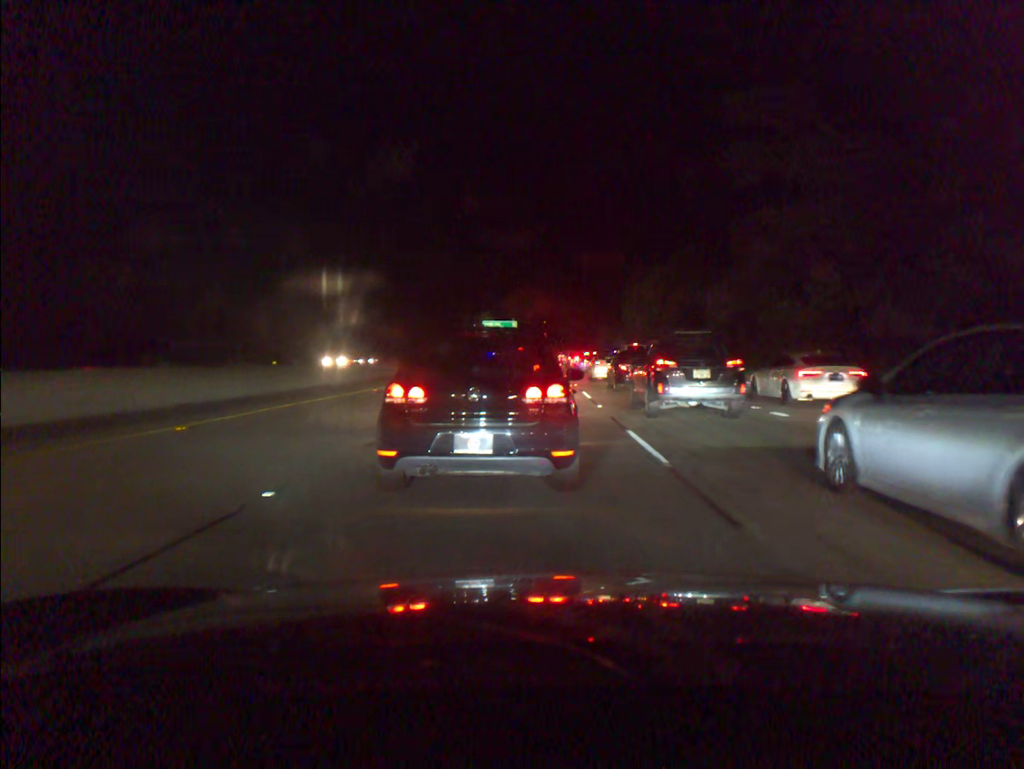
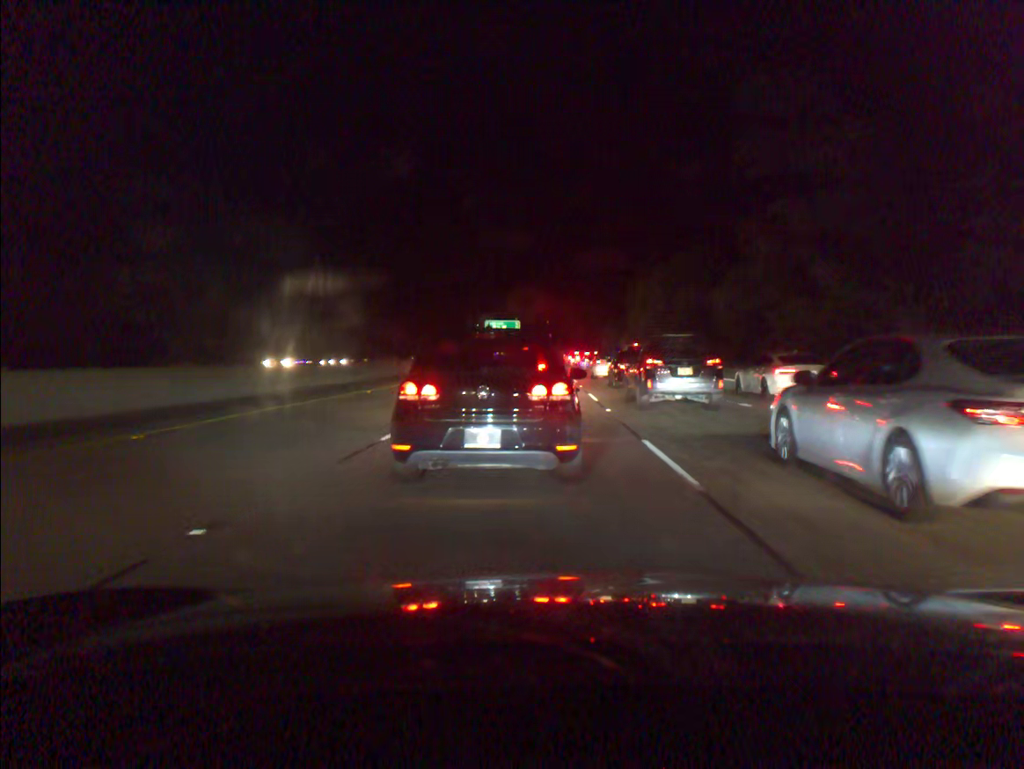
(0.0, +1.5) m; 0°
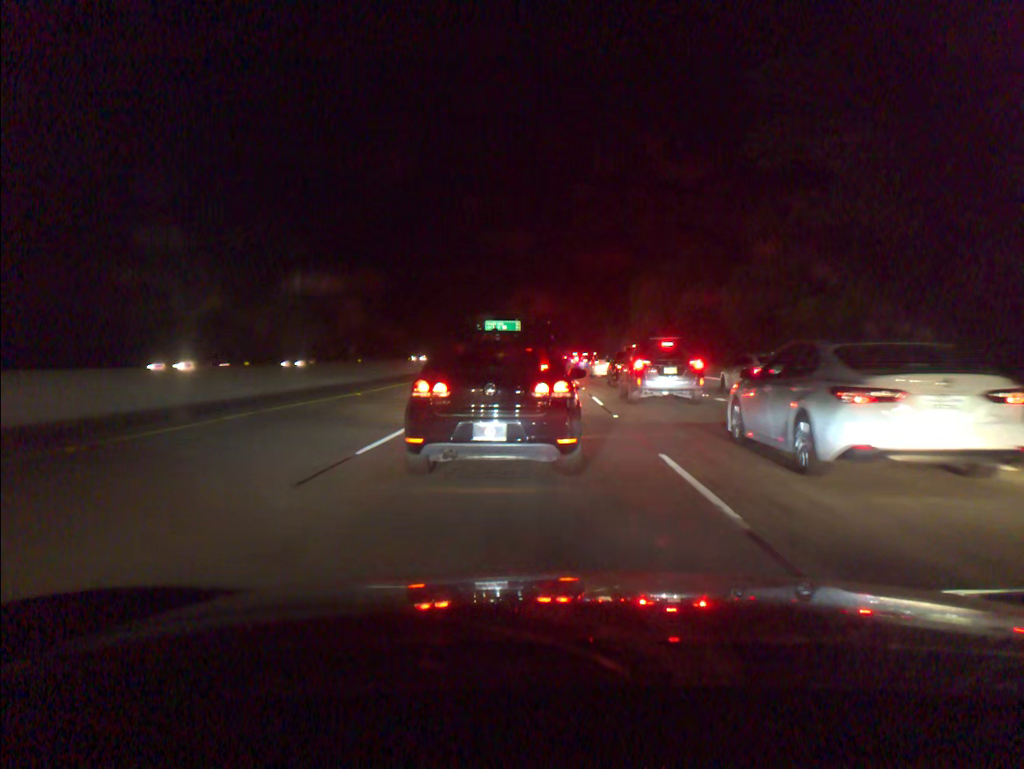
(0.0, +1.5) m; 0°
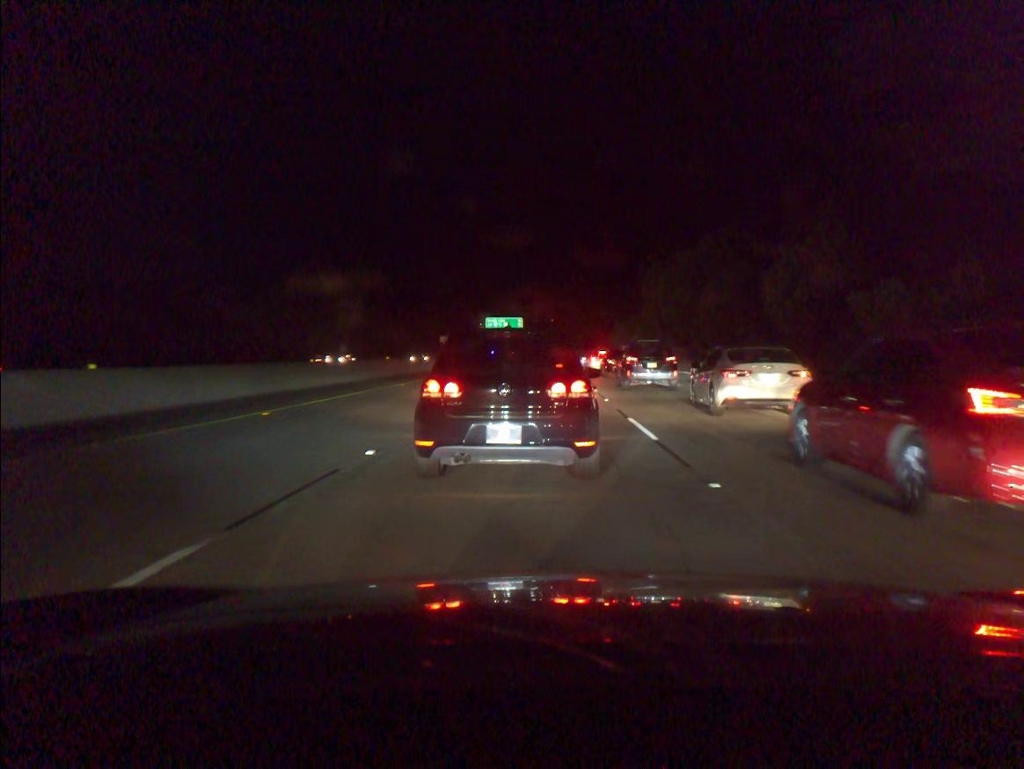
(-0.1, +8.7) m; -1°
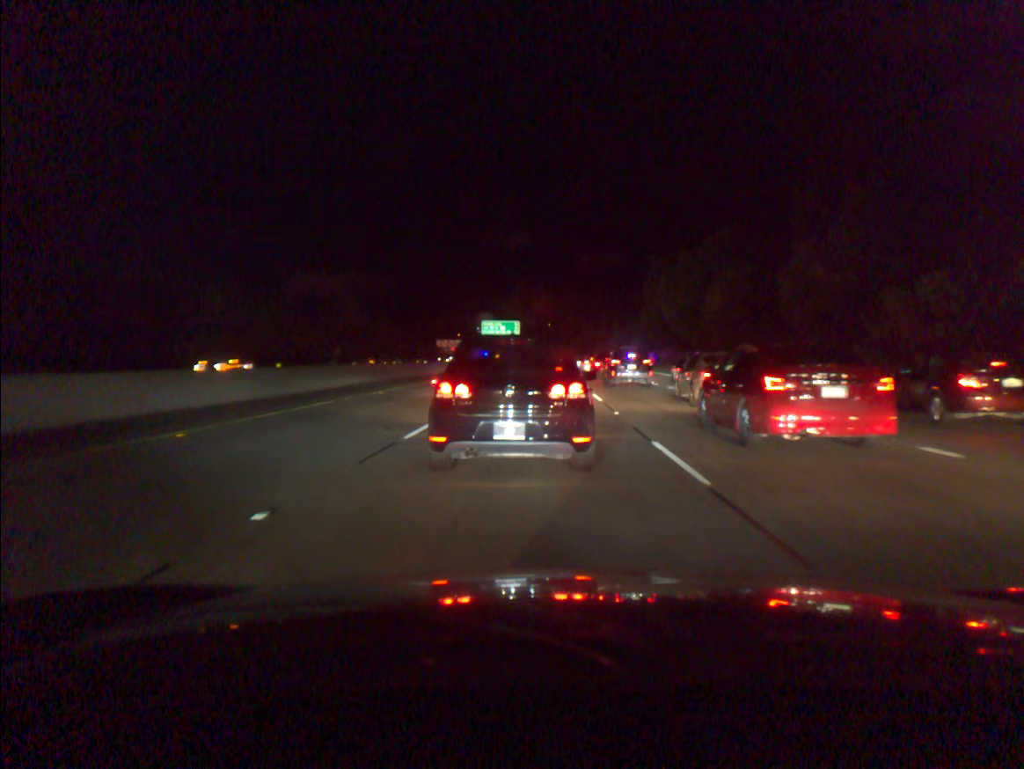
(0.0, +3.7) m; +1°
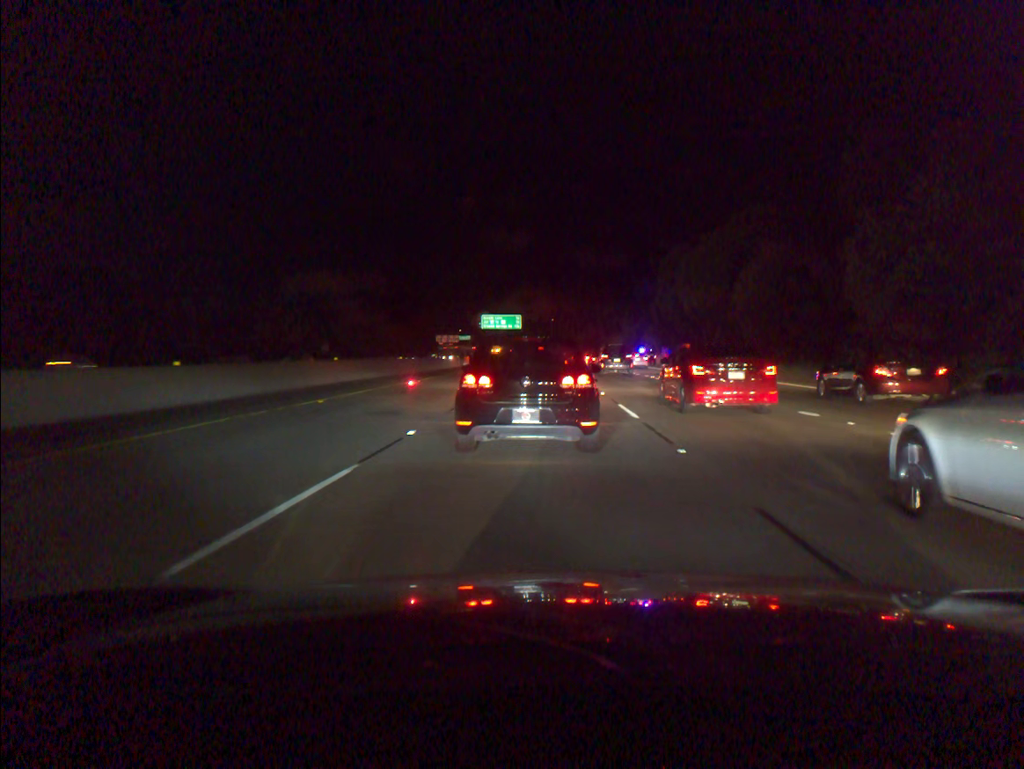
(-0.1, +7.6) m; -1°
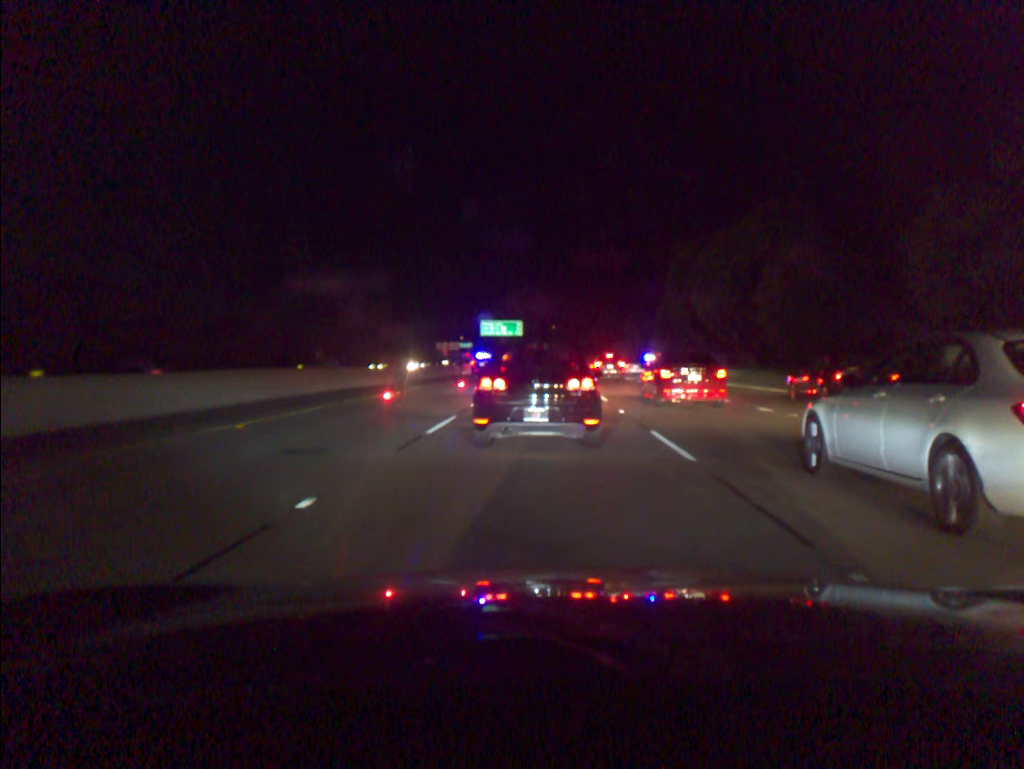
(0.0, +5.4) m; 0°
